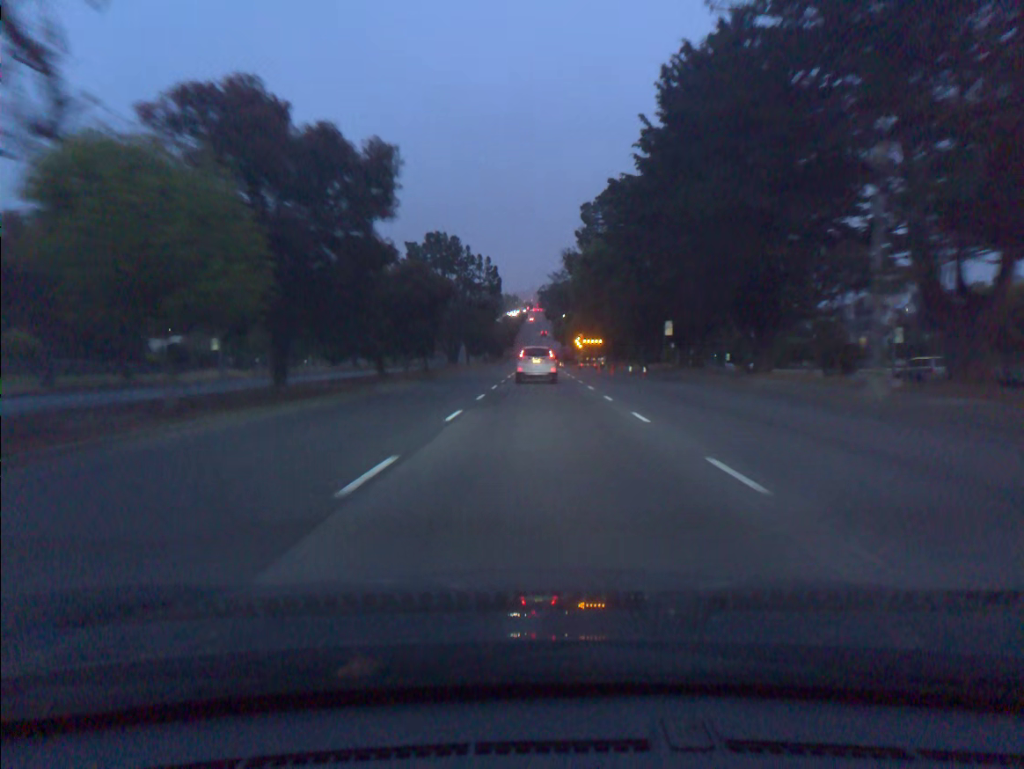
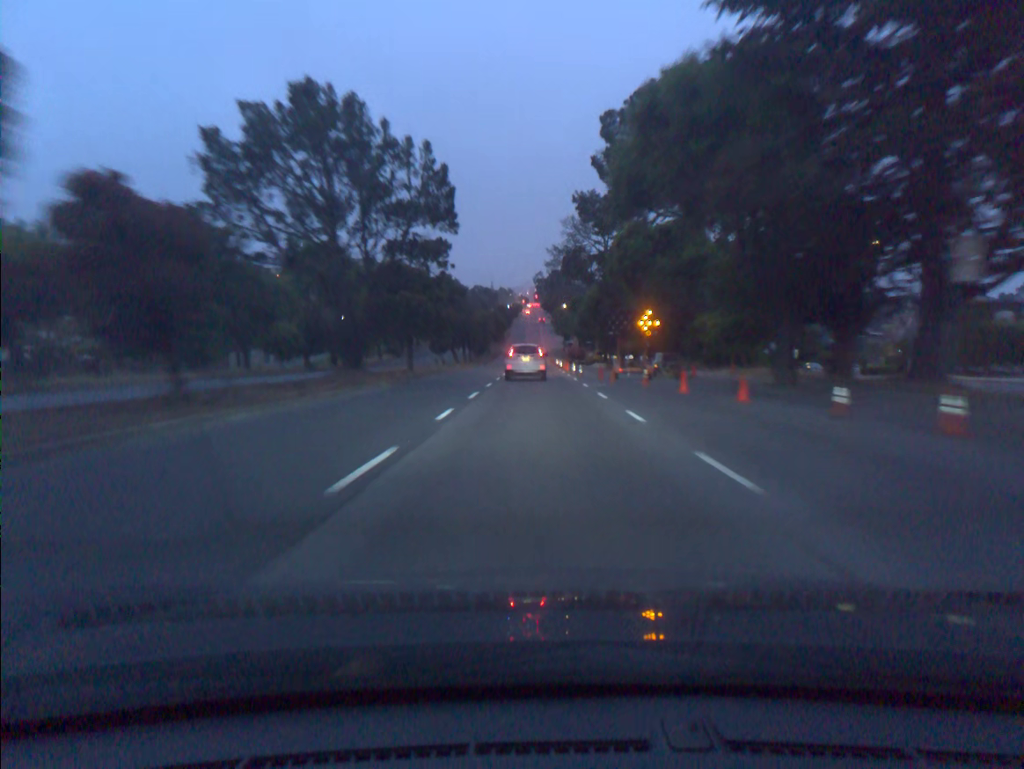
(+0.1, +36.8) m; 0°
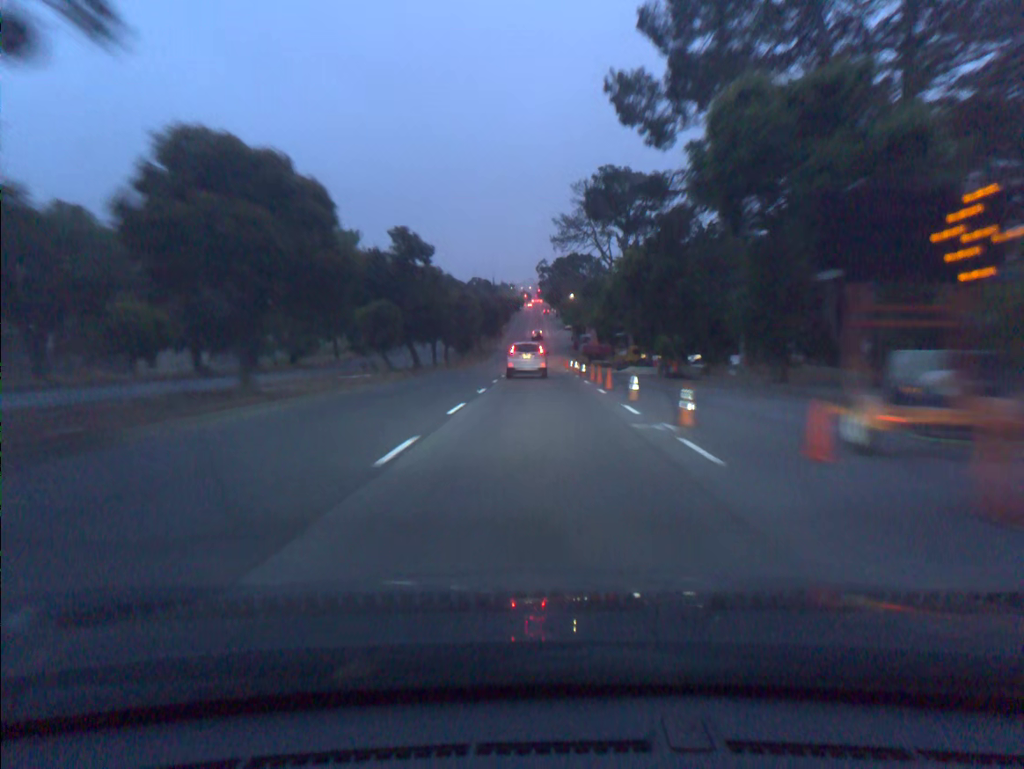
(-0.1, +27.8) m; 0°
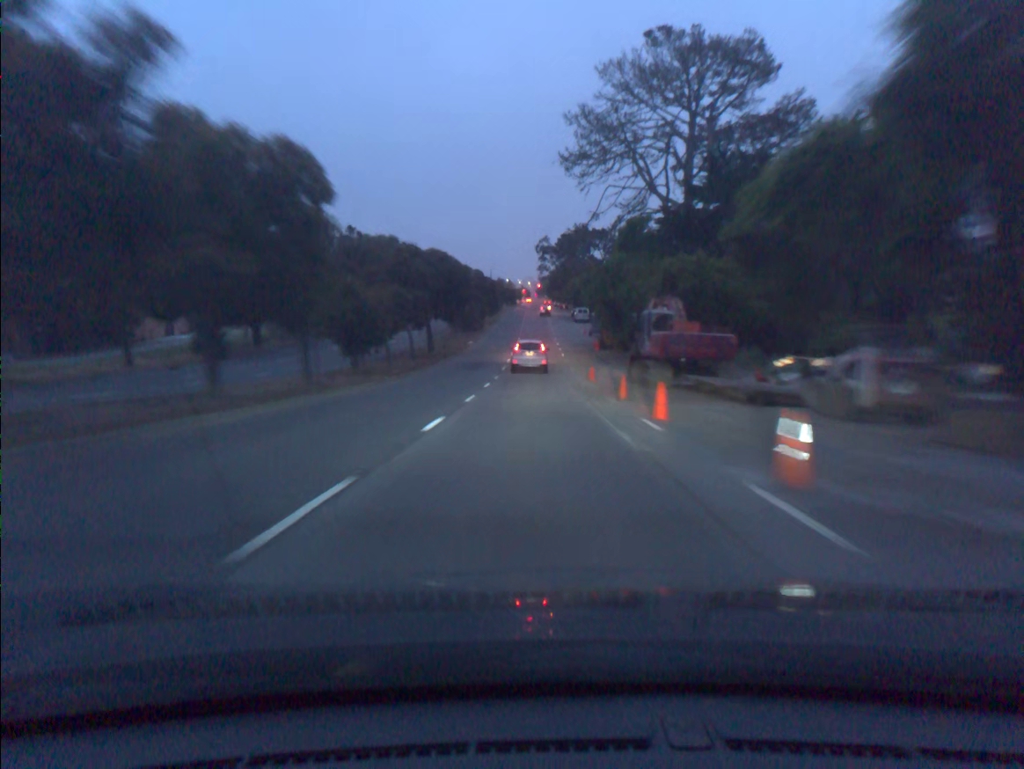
(+0.2, +47.2) m; 0°
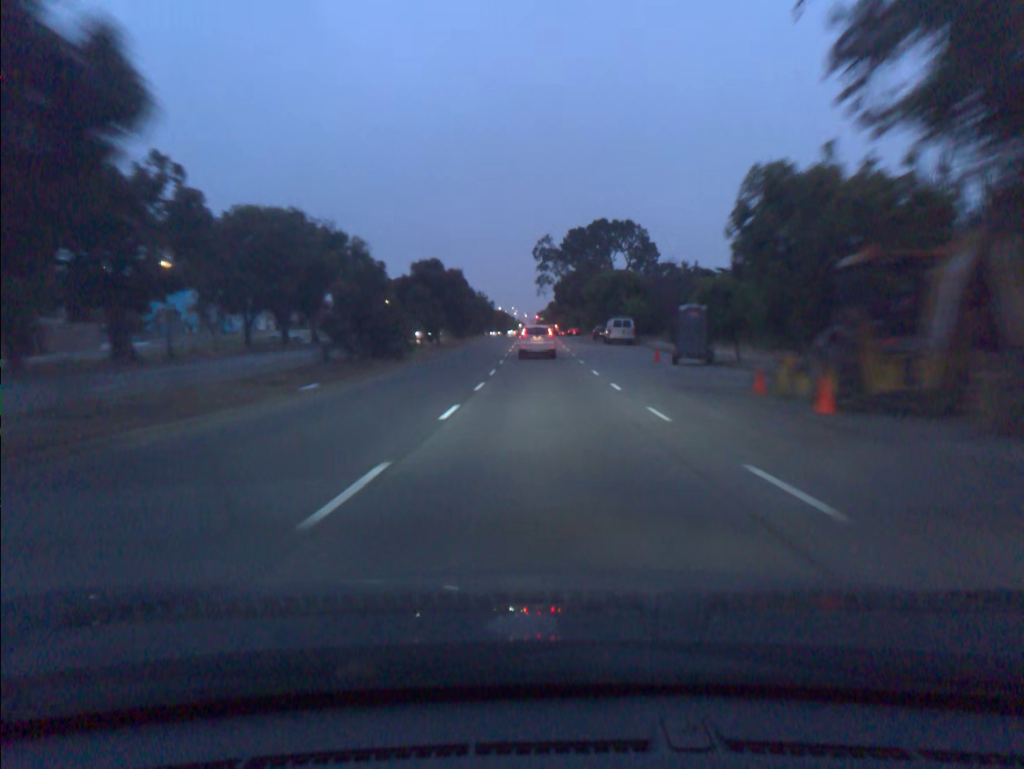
(-0.1, +50.1) m; 0°
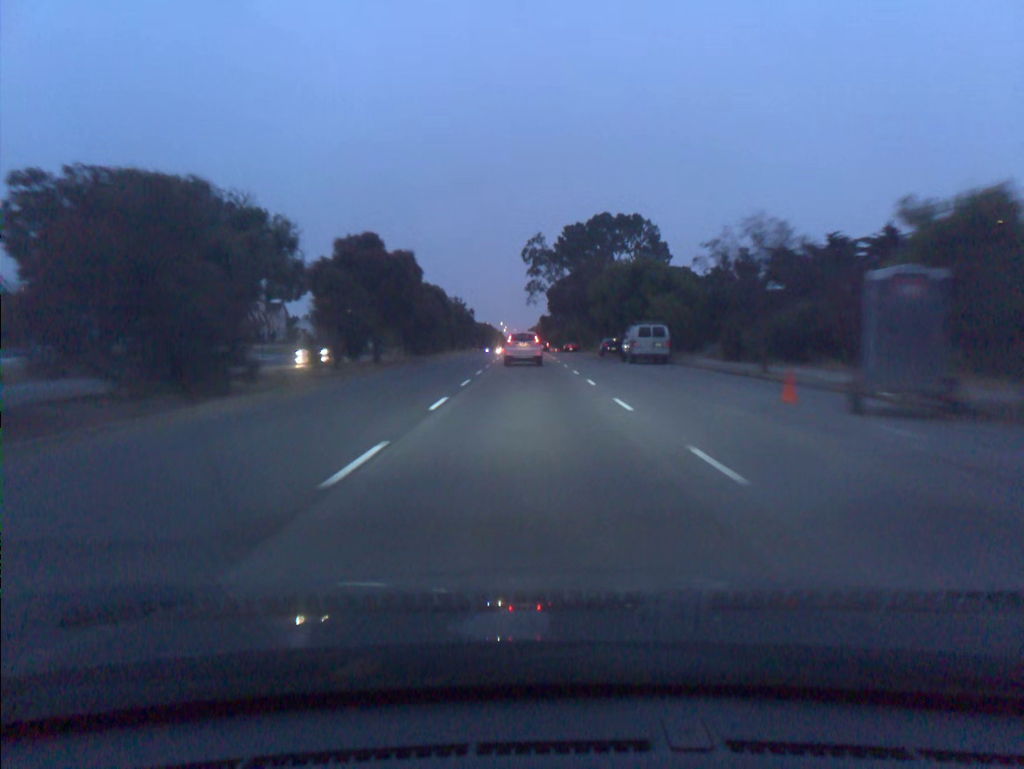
(+0.1, +19.8) m; 0°
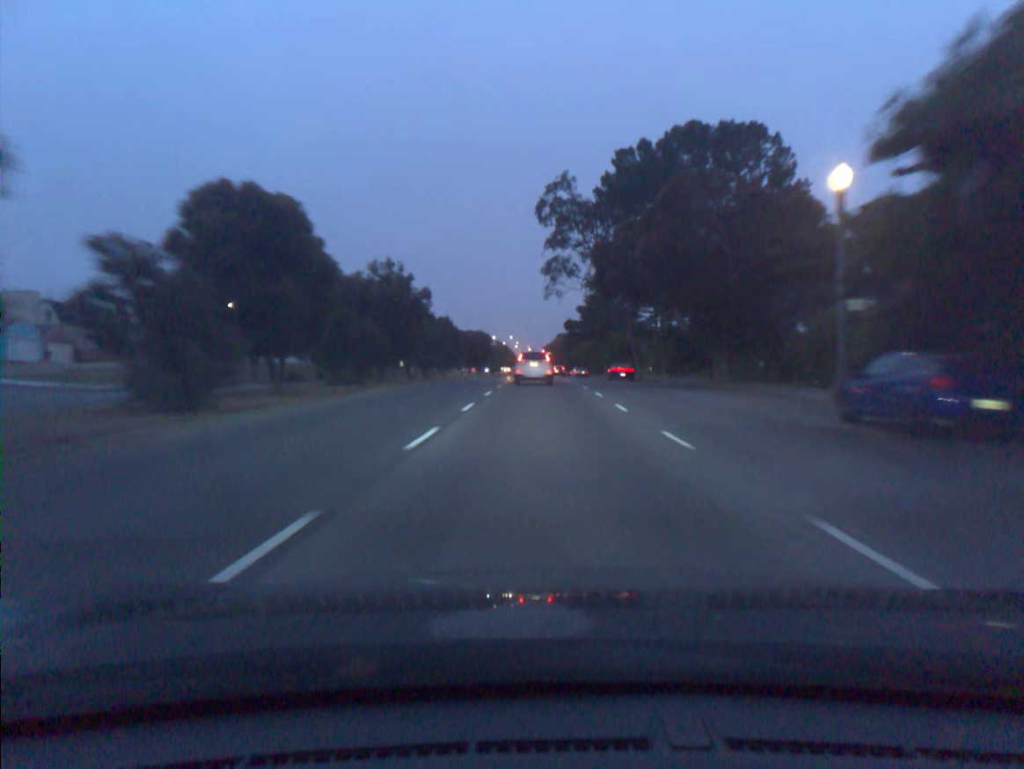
(-0.5, +47.2) m; -1°
